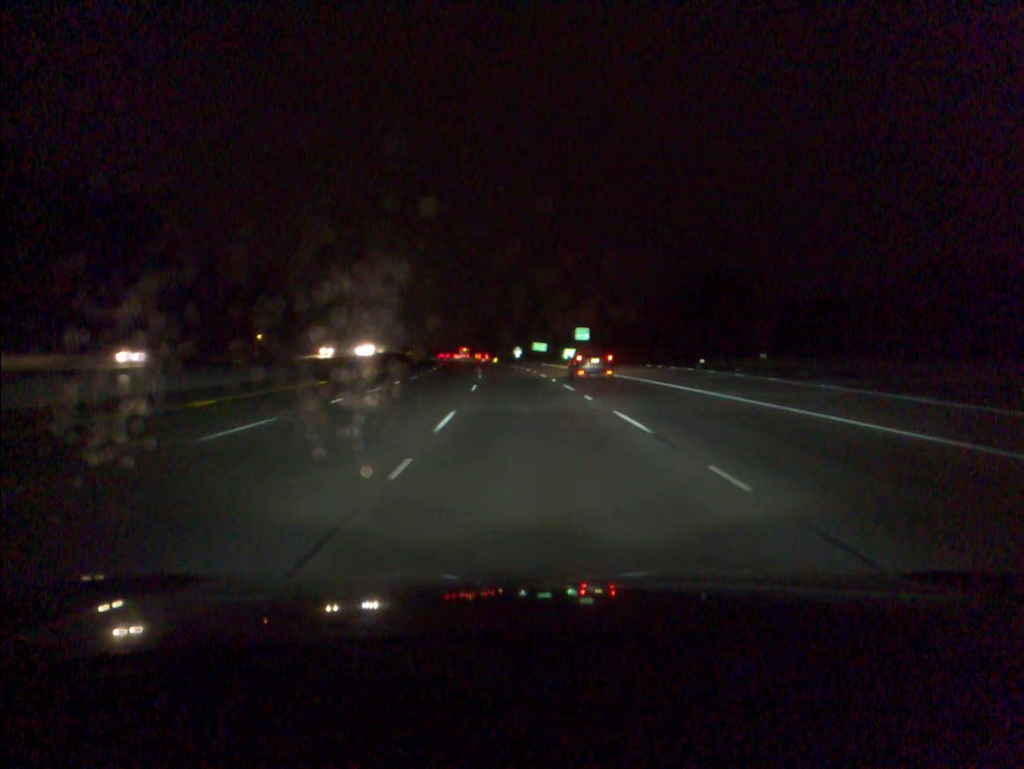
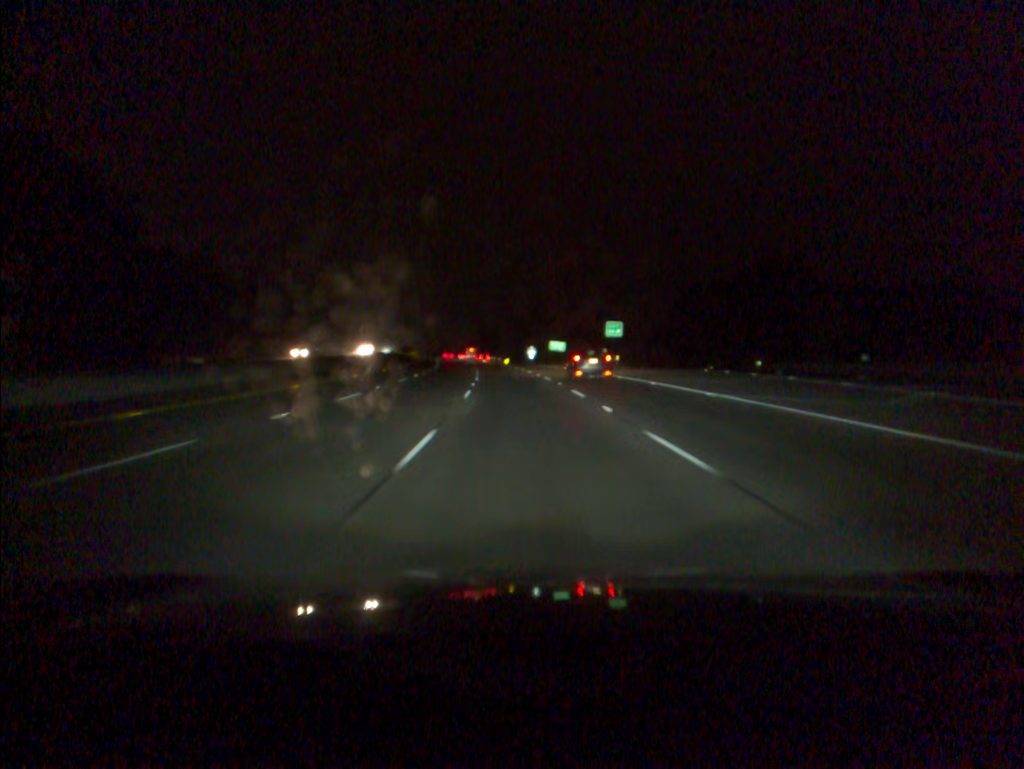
(-0.2, +18.9) m; -1°
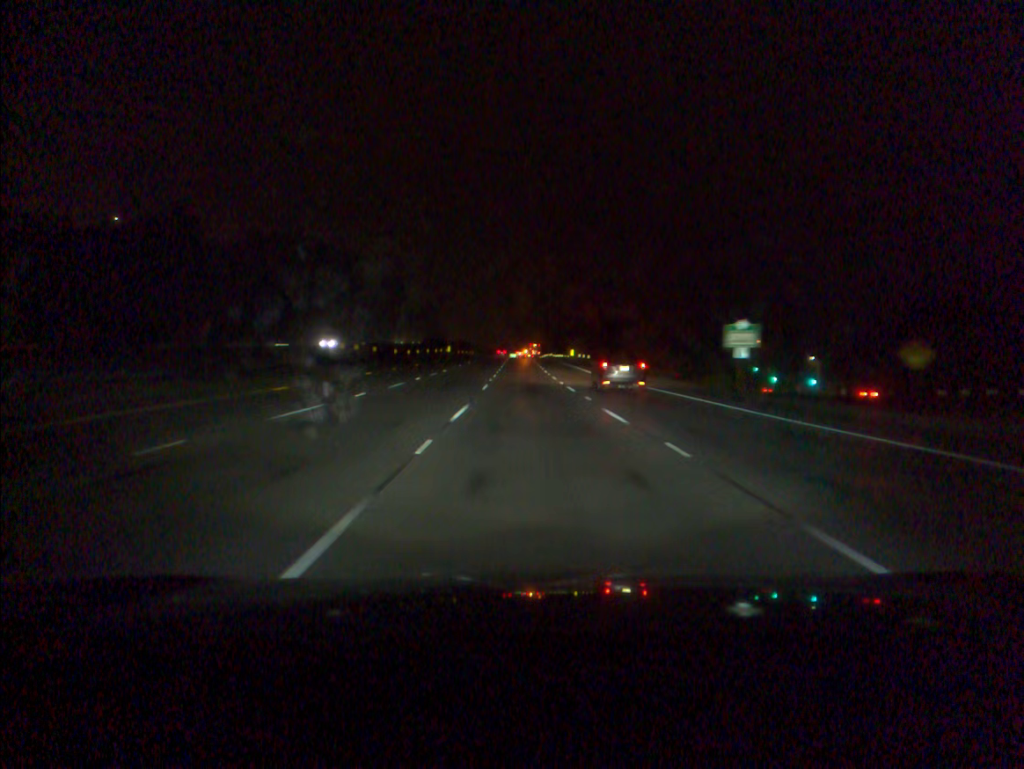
(-5.0, +94.7) m; -6°
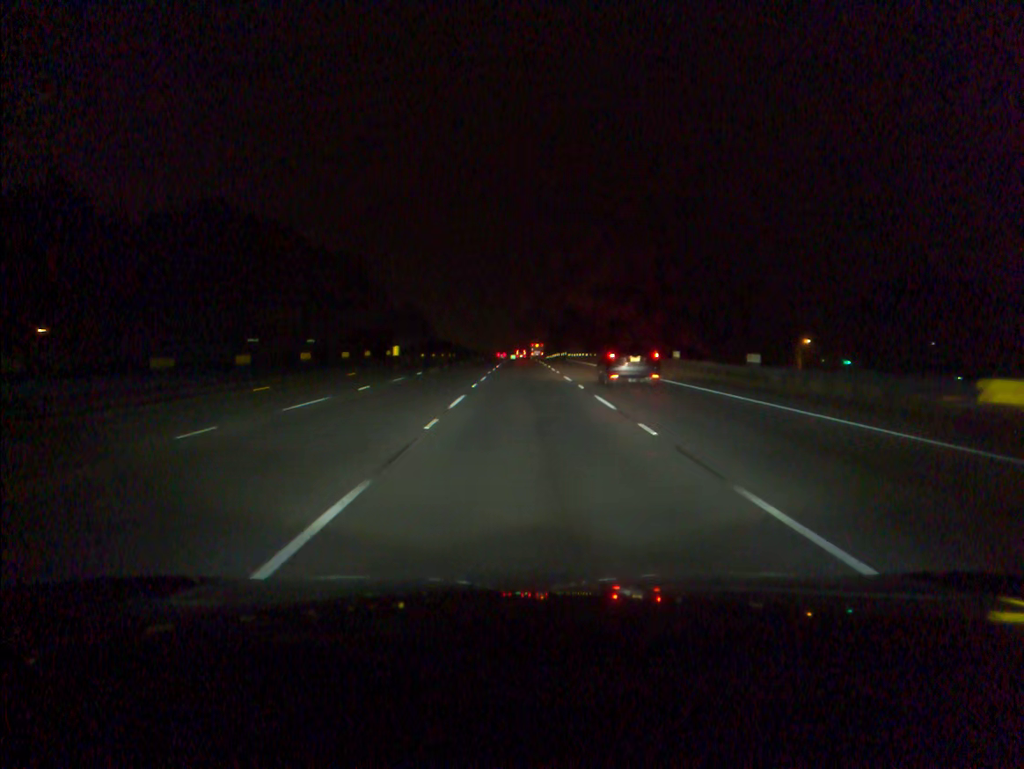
(-0.2, +56.9) m; 0°
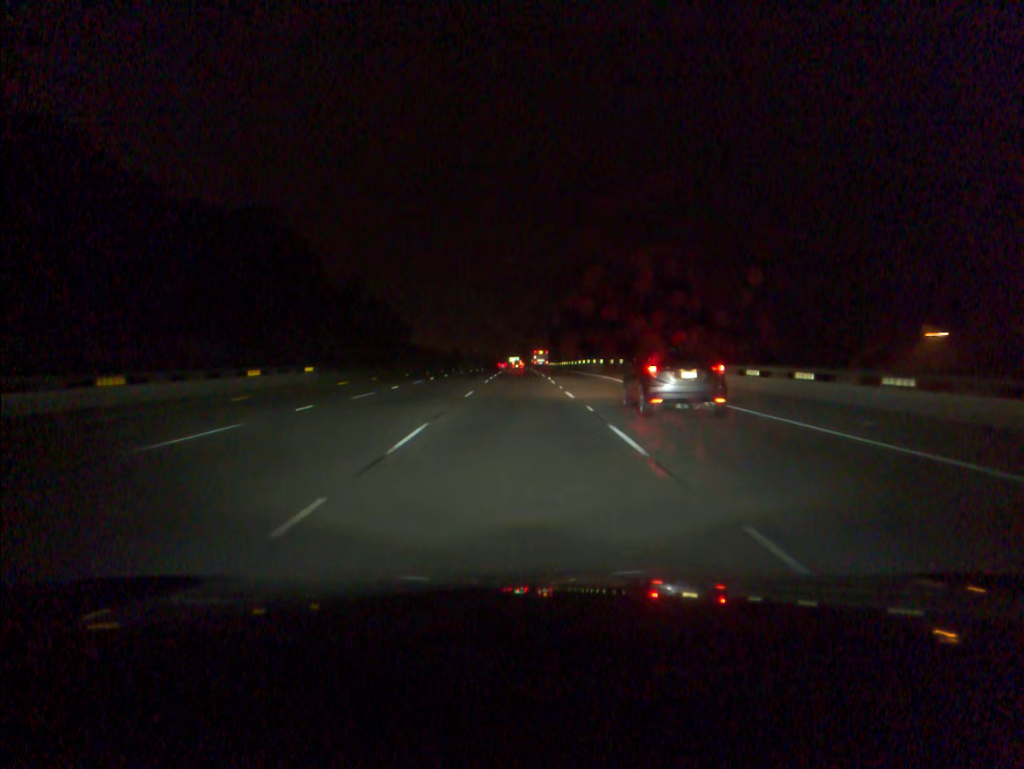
(-0.1, +94.3) m; 0°
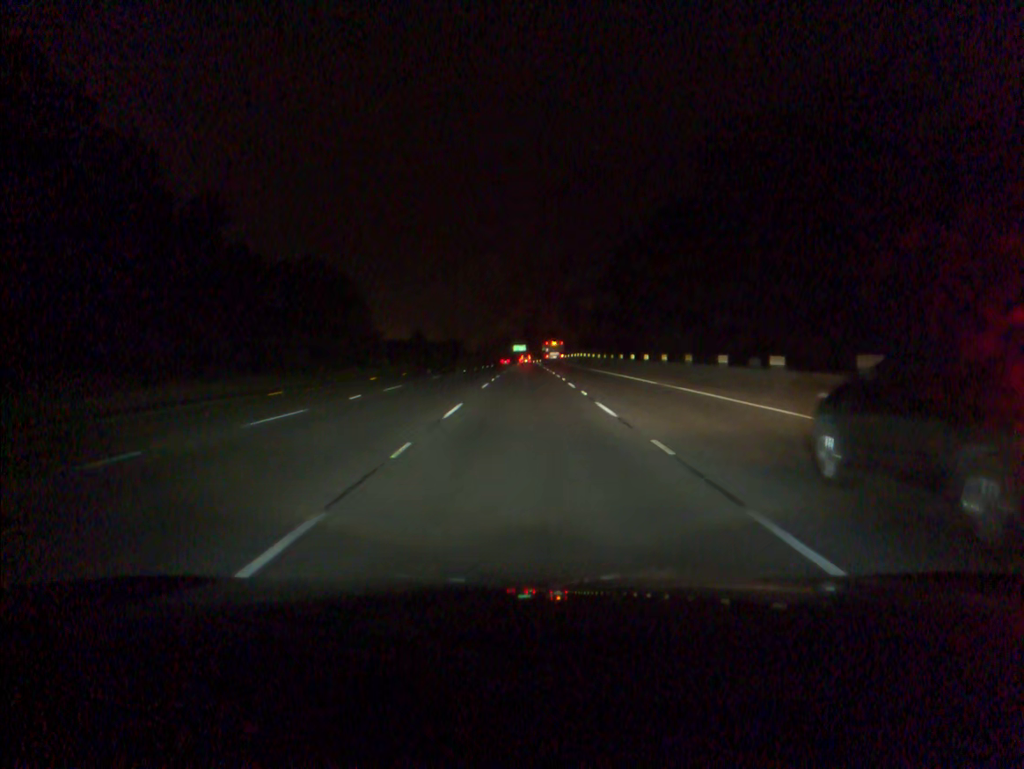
(-0.6, +93.9) m; 0°
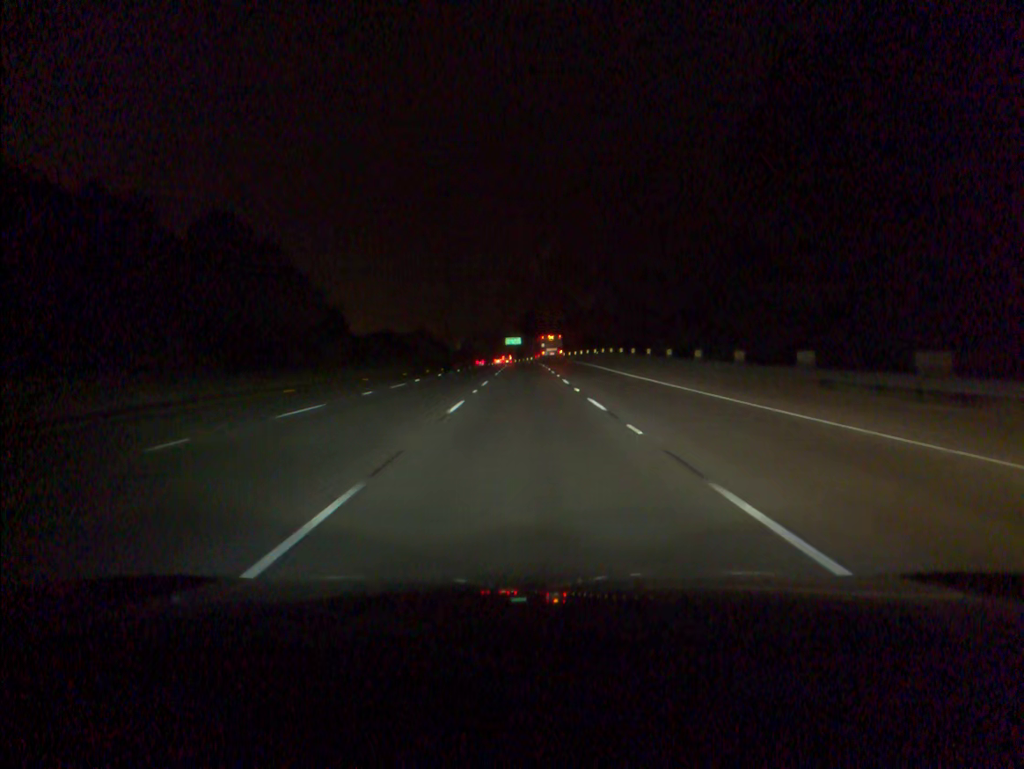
(+0.1, +56.5) m; 0°
